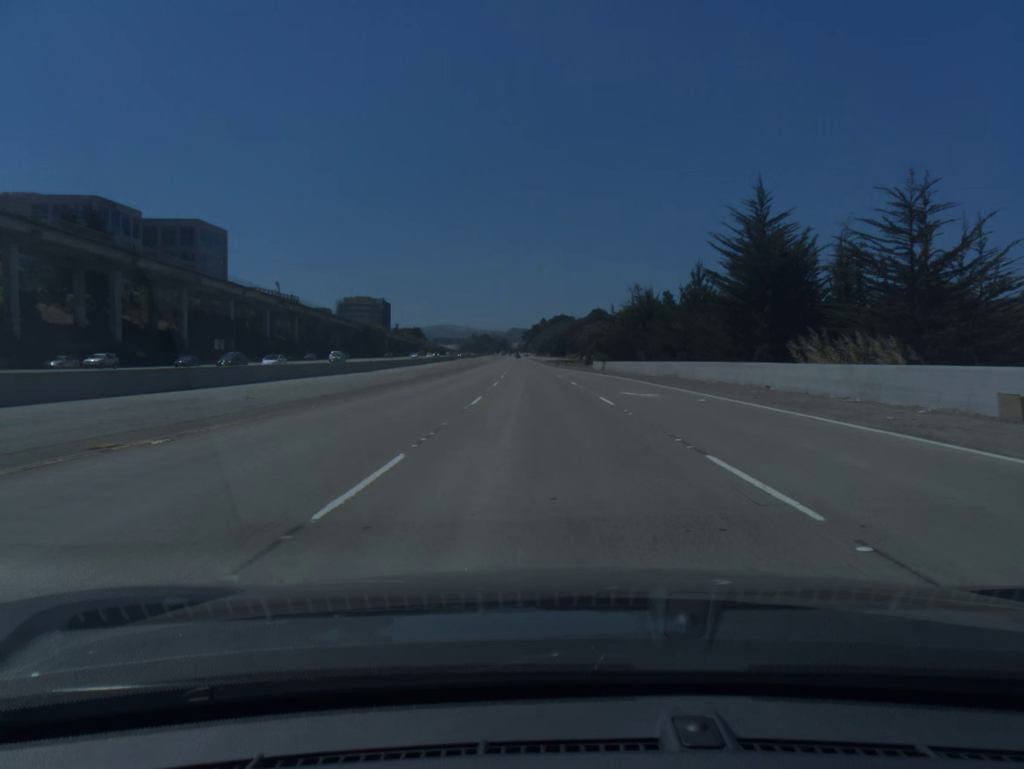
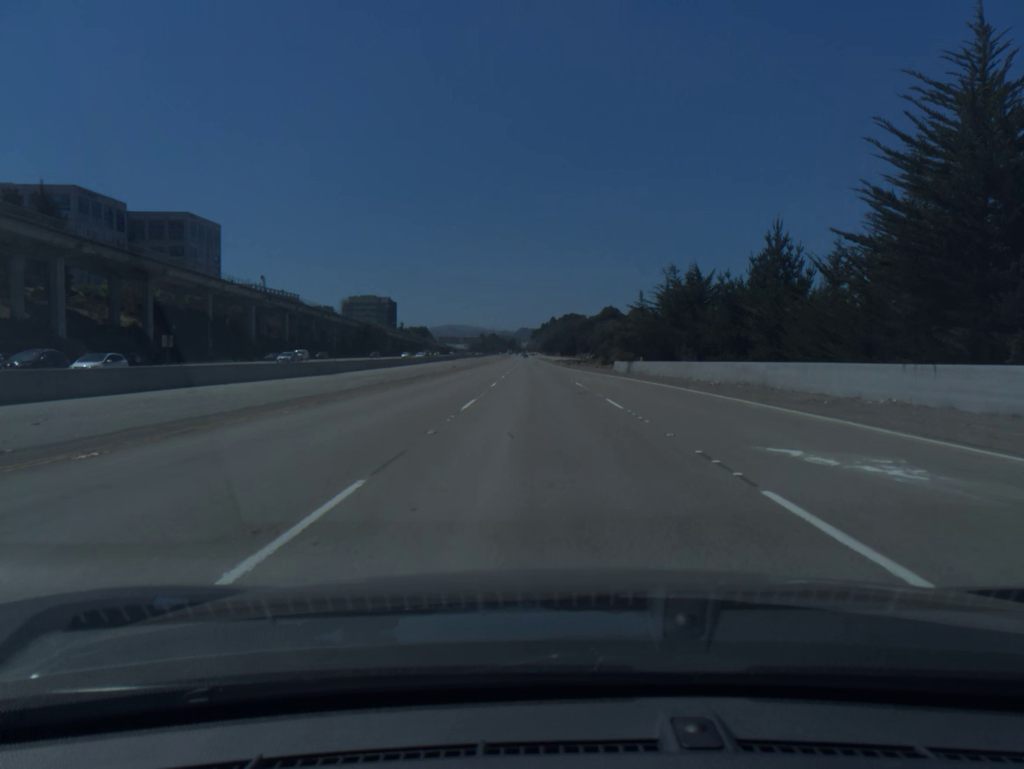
(-0.1, +17.0) m; -1°
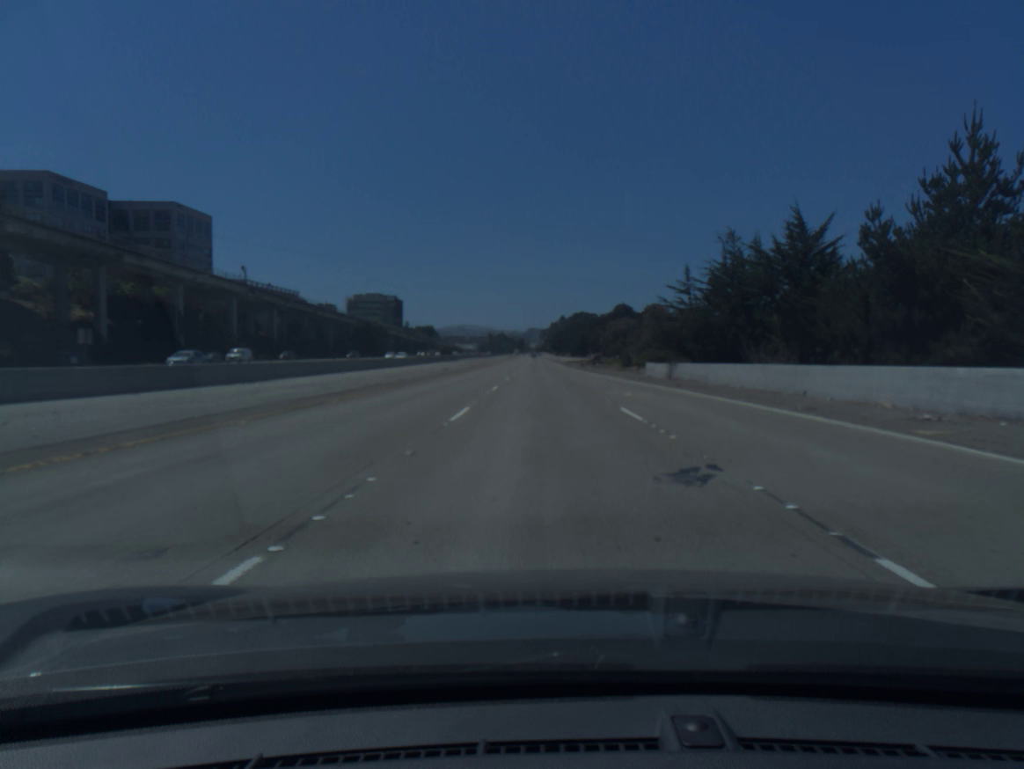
(-0.1, +17.0) m; -1°
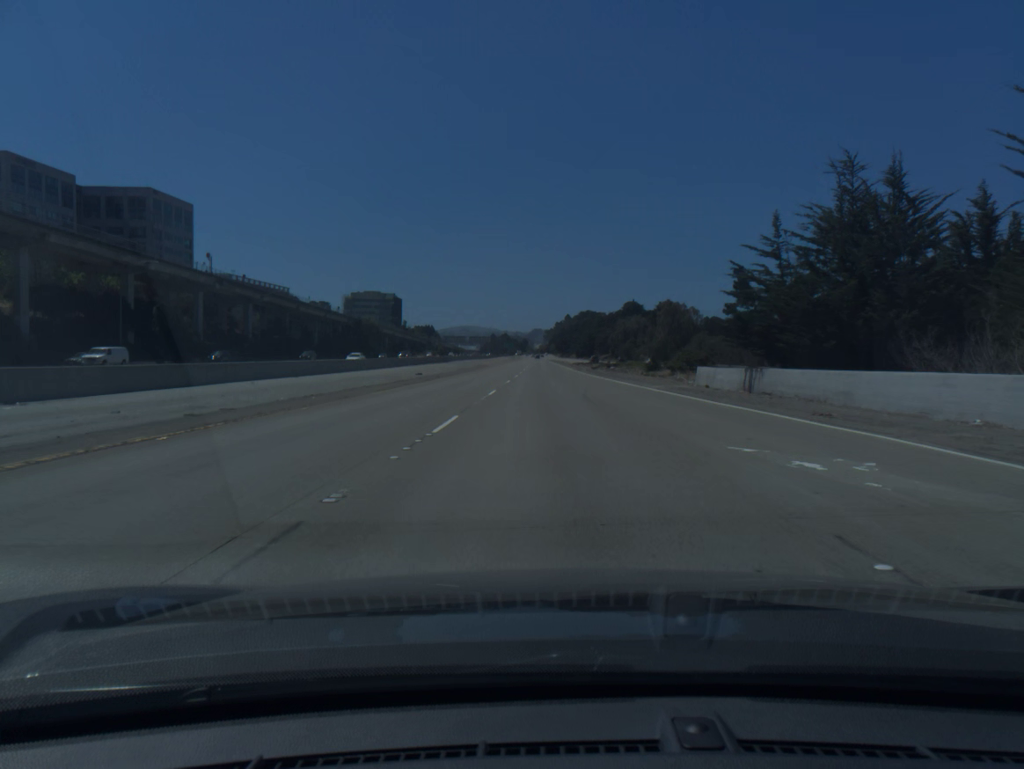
(-0.1, +17.0) m; 0°
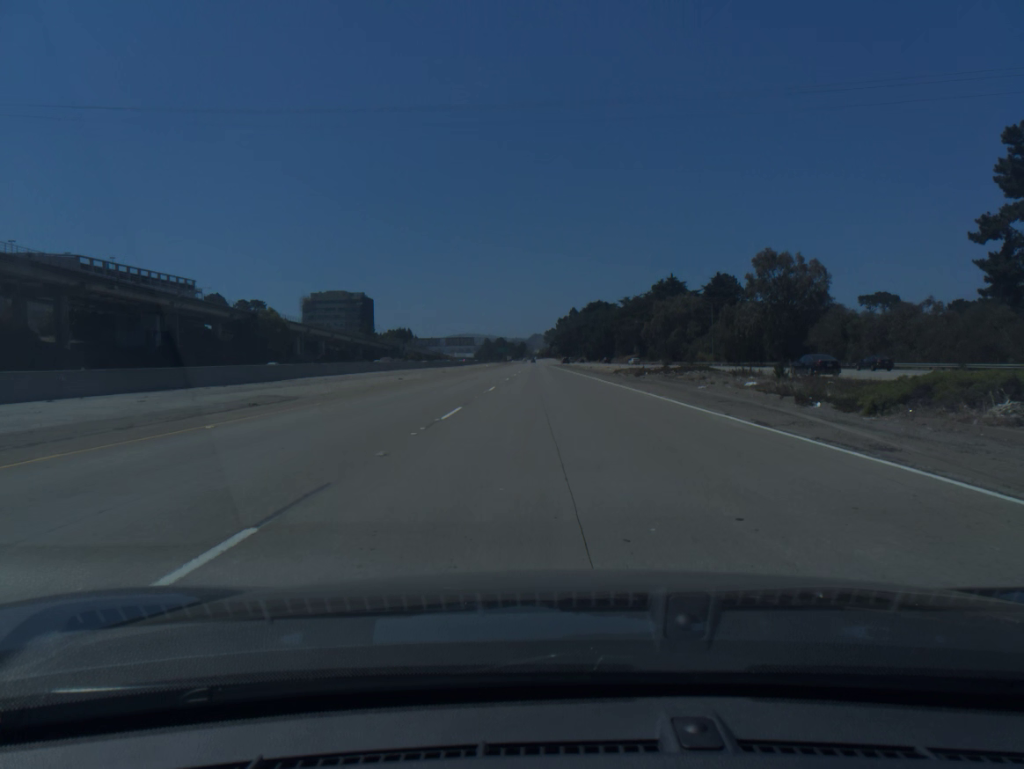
(+0.1, +85.2) m; 0°
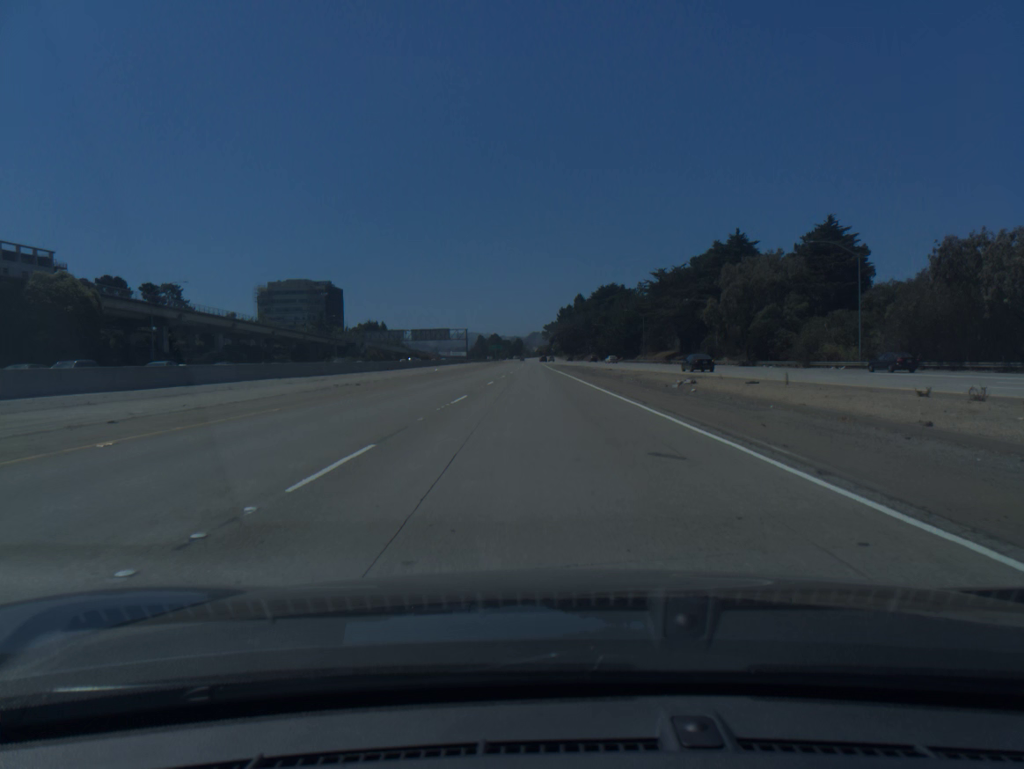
(+0.1, +67.9) m; 0°
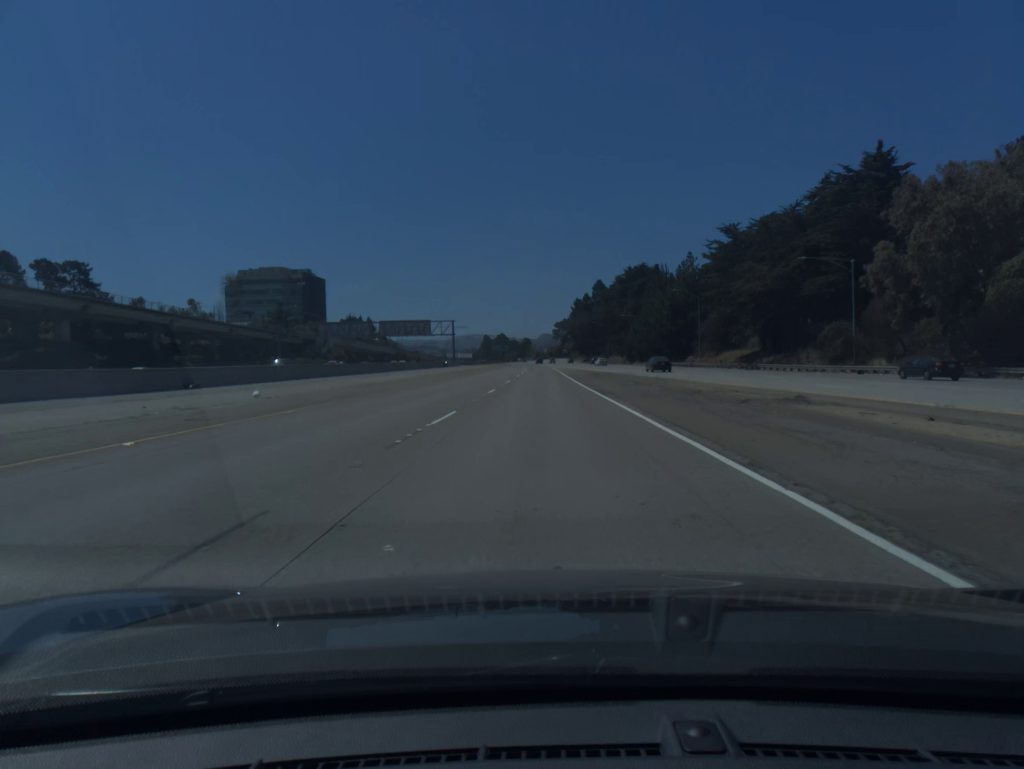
(-0.3, +50.8) m; -1°
